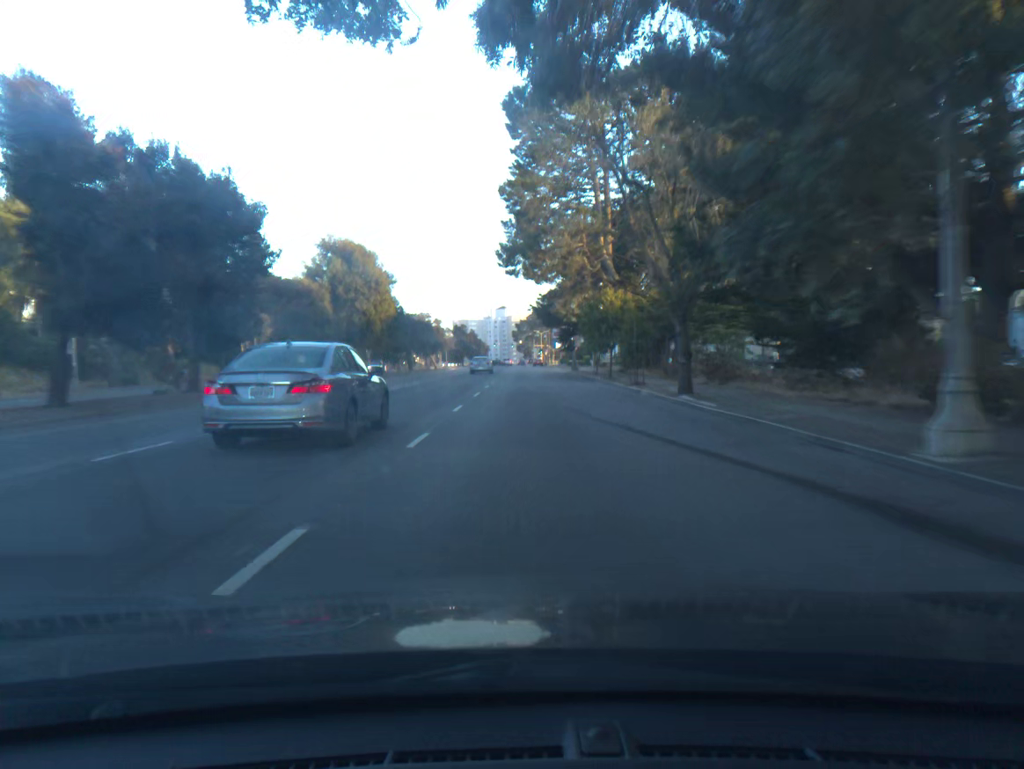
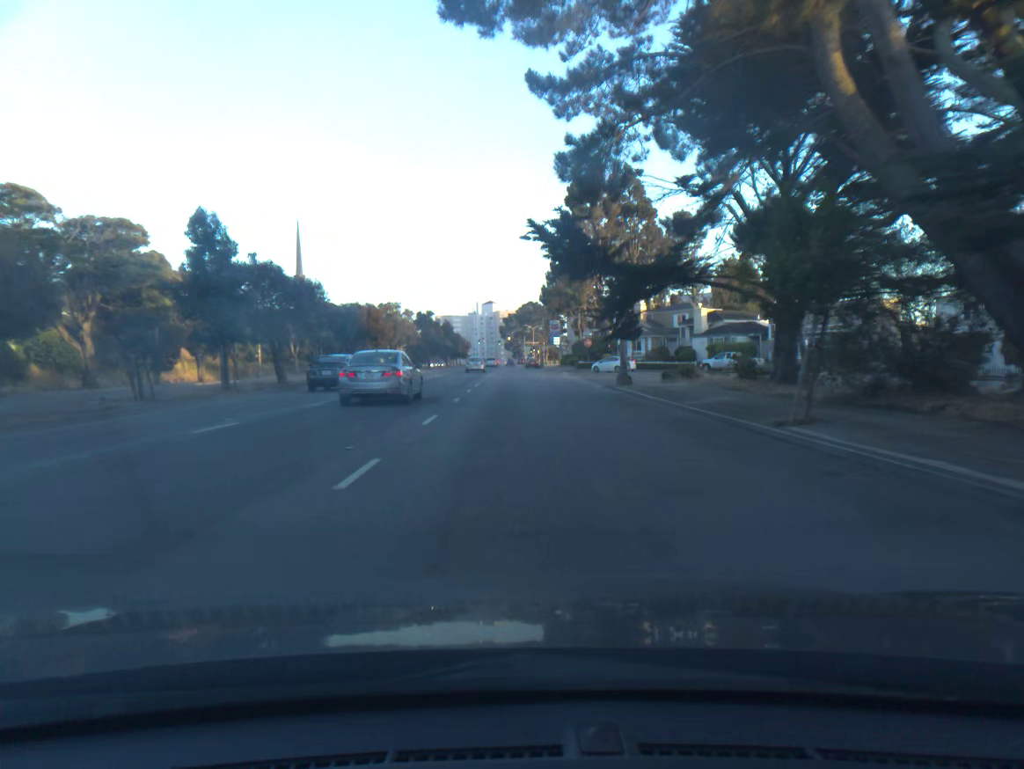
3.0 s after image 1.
(+0.3, +40.0) m; +1°
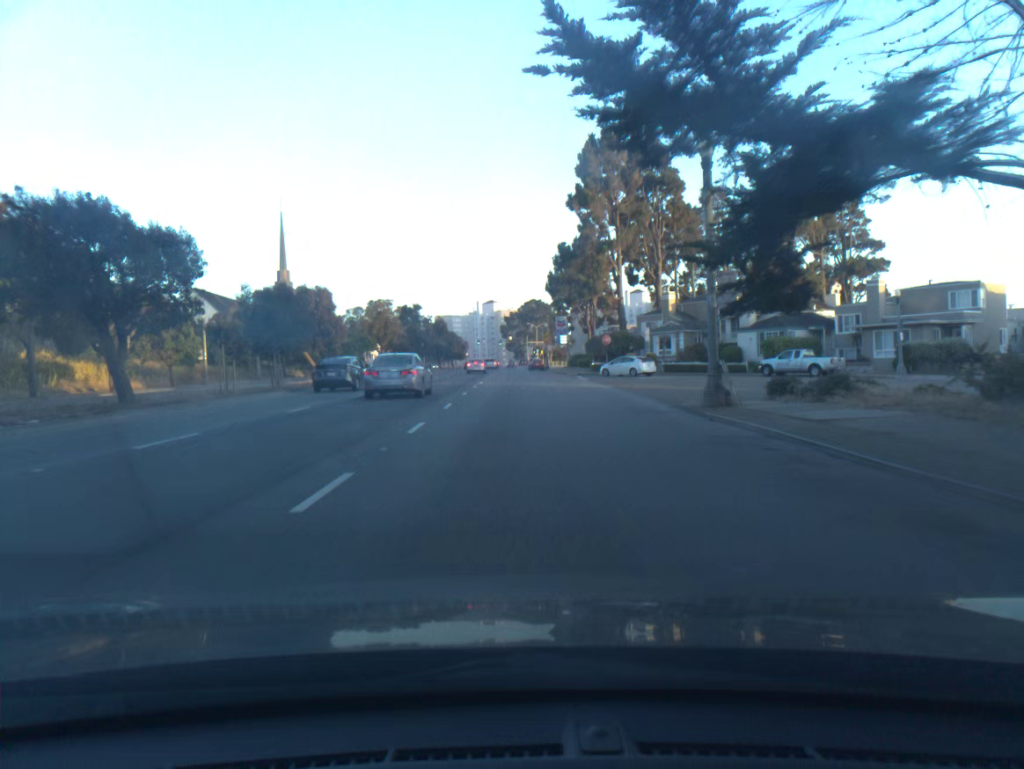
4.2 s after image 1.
(0.0, +15.7) m; 0°
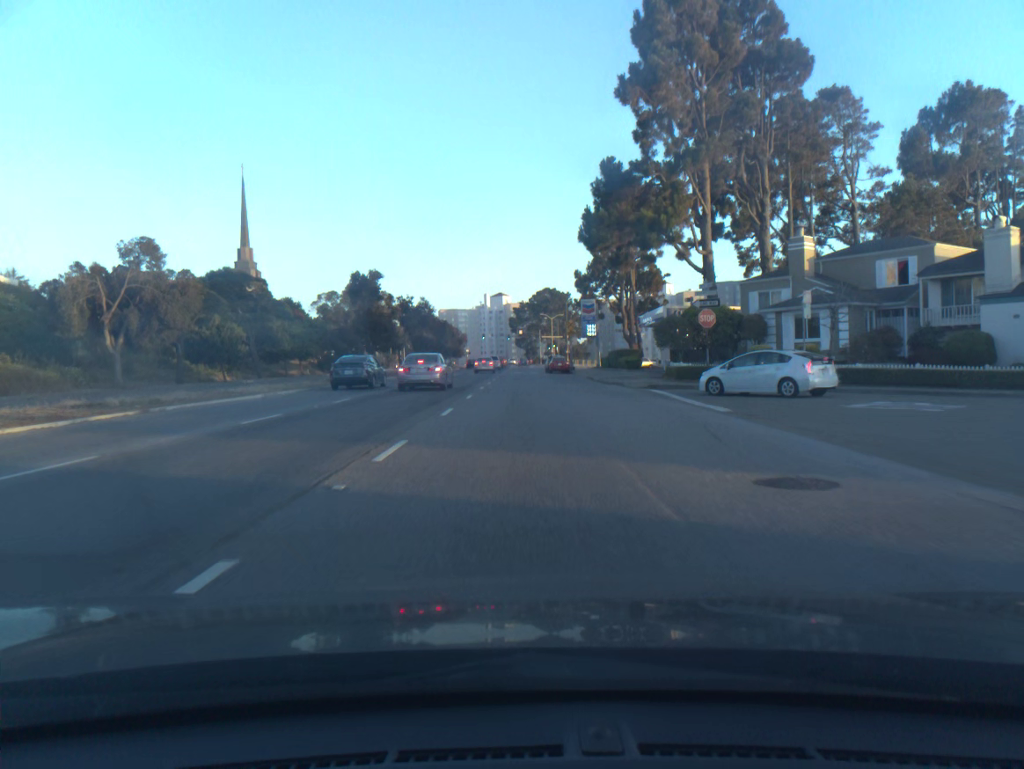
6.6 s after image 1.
(-0.2, +32.1) m; -1°
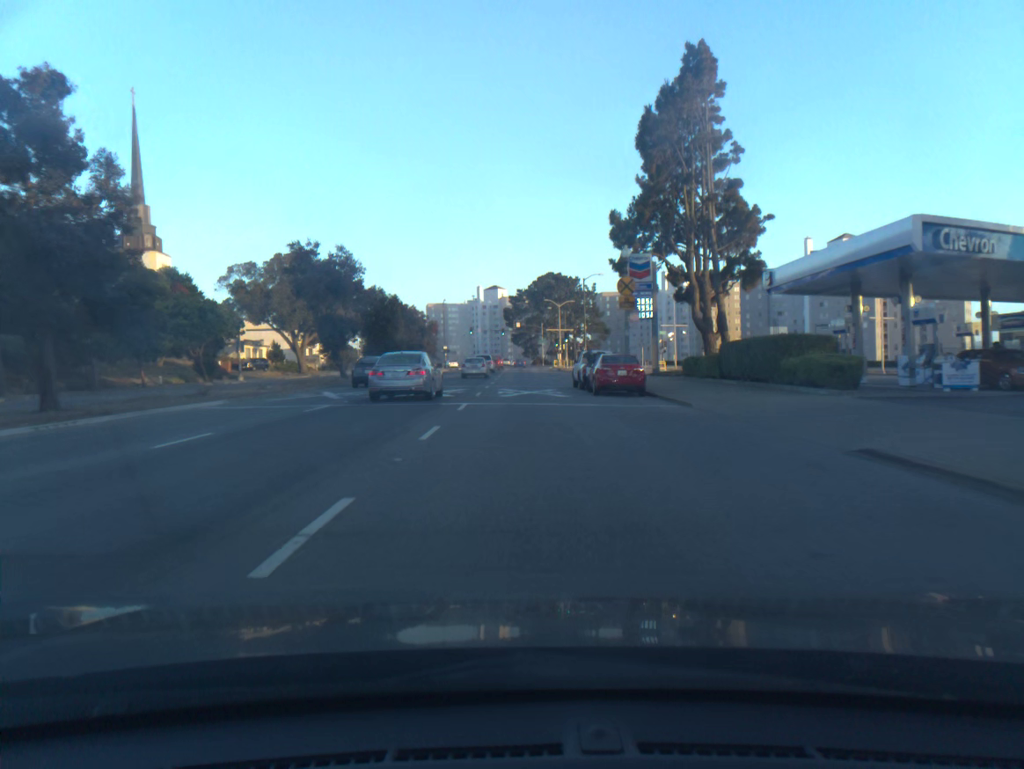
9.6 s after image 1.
(0.0, +41.0) m; 0°
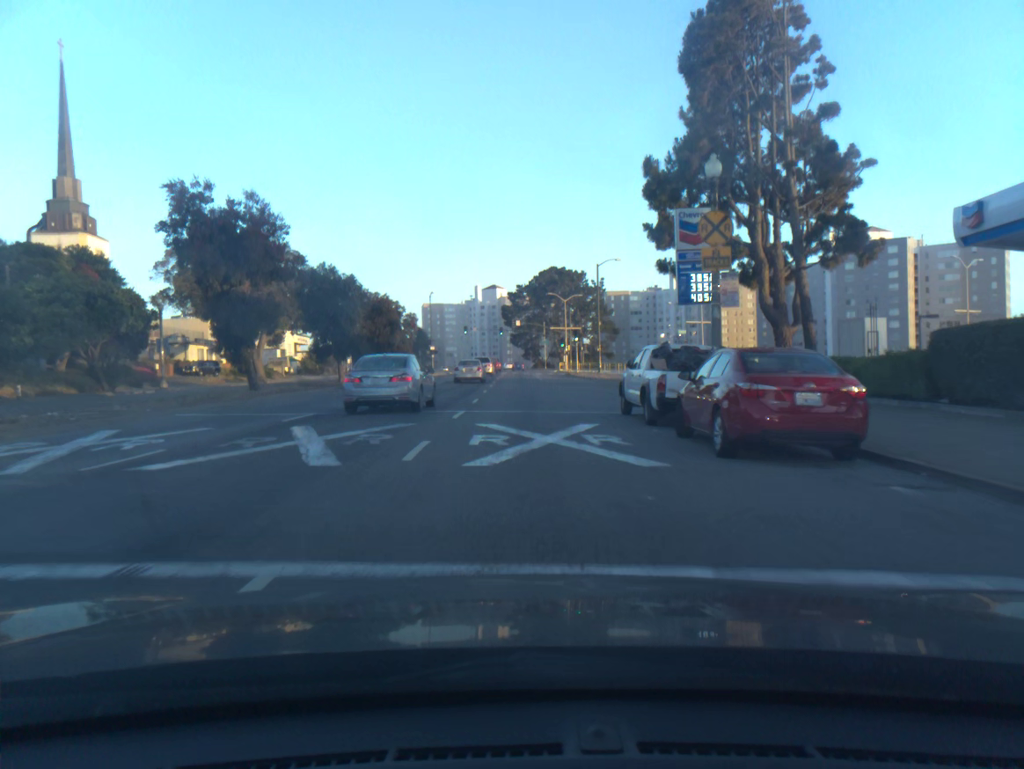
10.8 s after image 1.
(0.0, +16.7) m; 0°
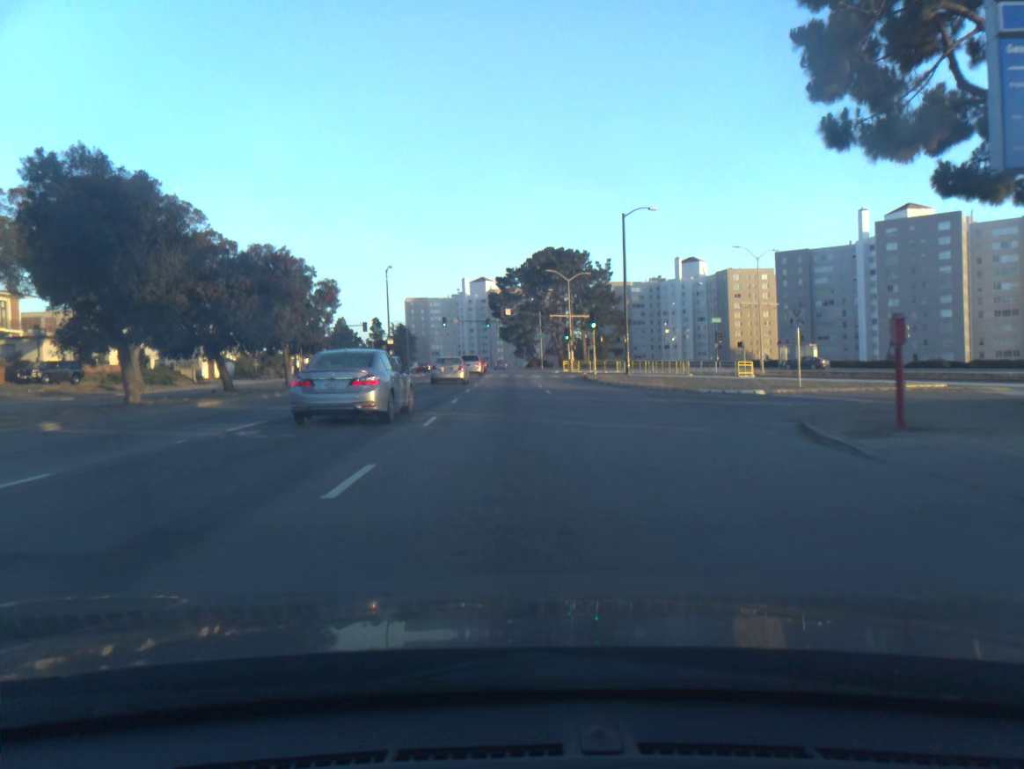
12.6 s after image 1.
(+0.2, +25.2) m; +1°
